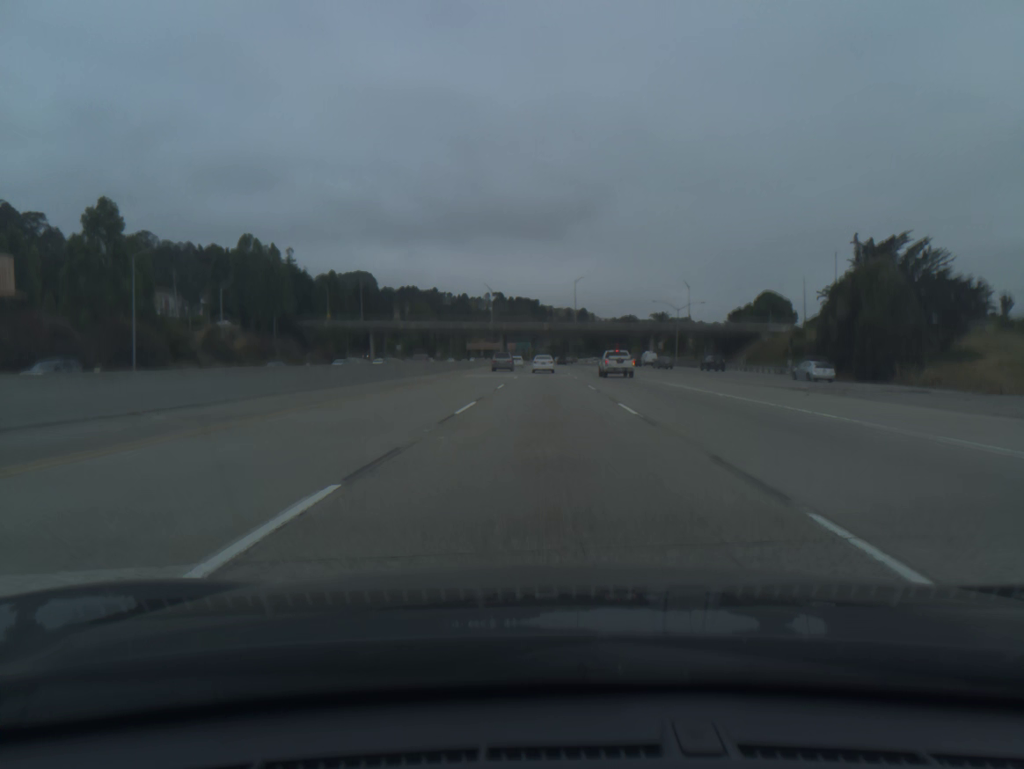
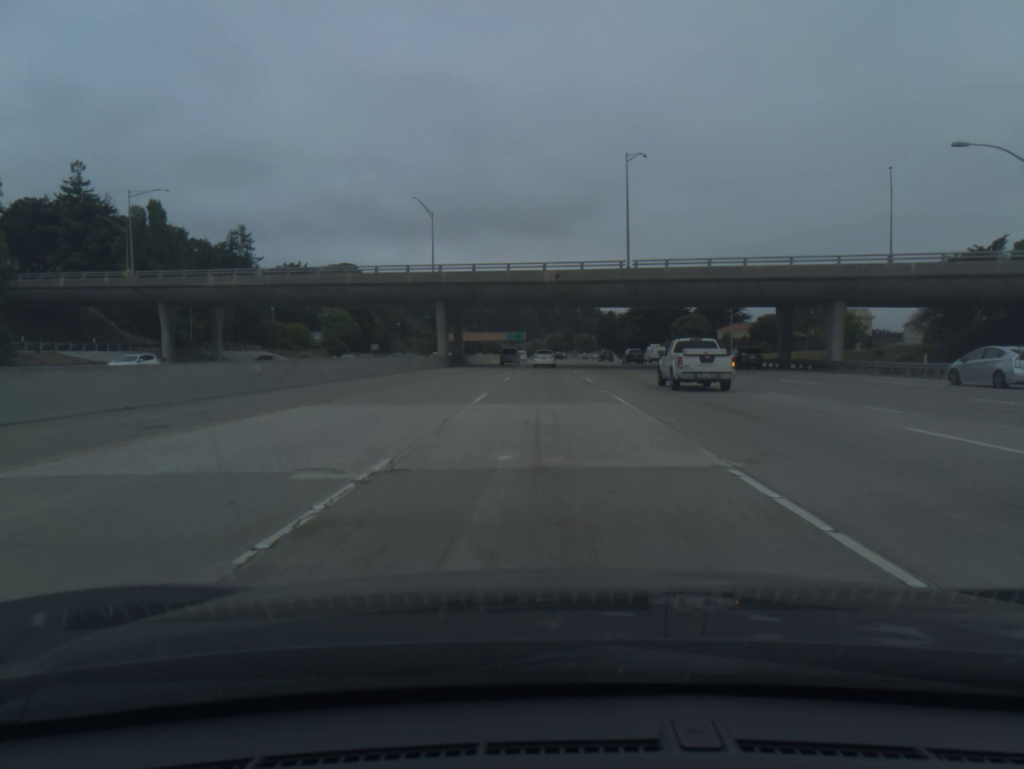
(+0.2, +99.3) m; 0°
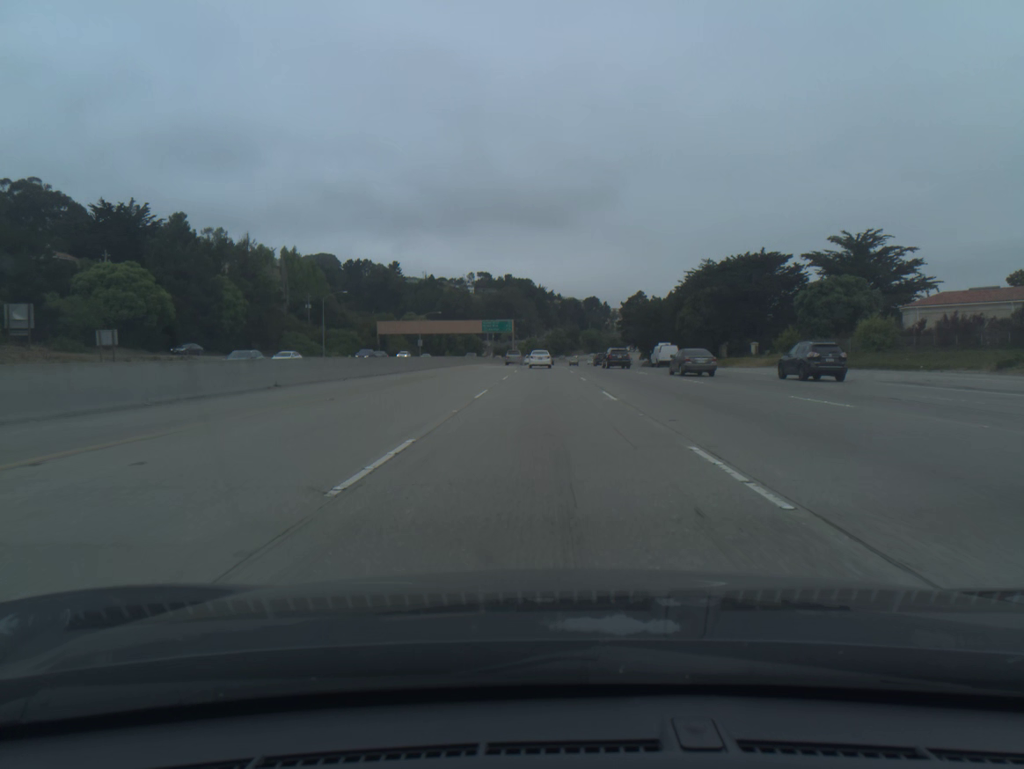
(+0.3, +98.3) m; 0°
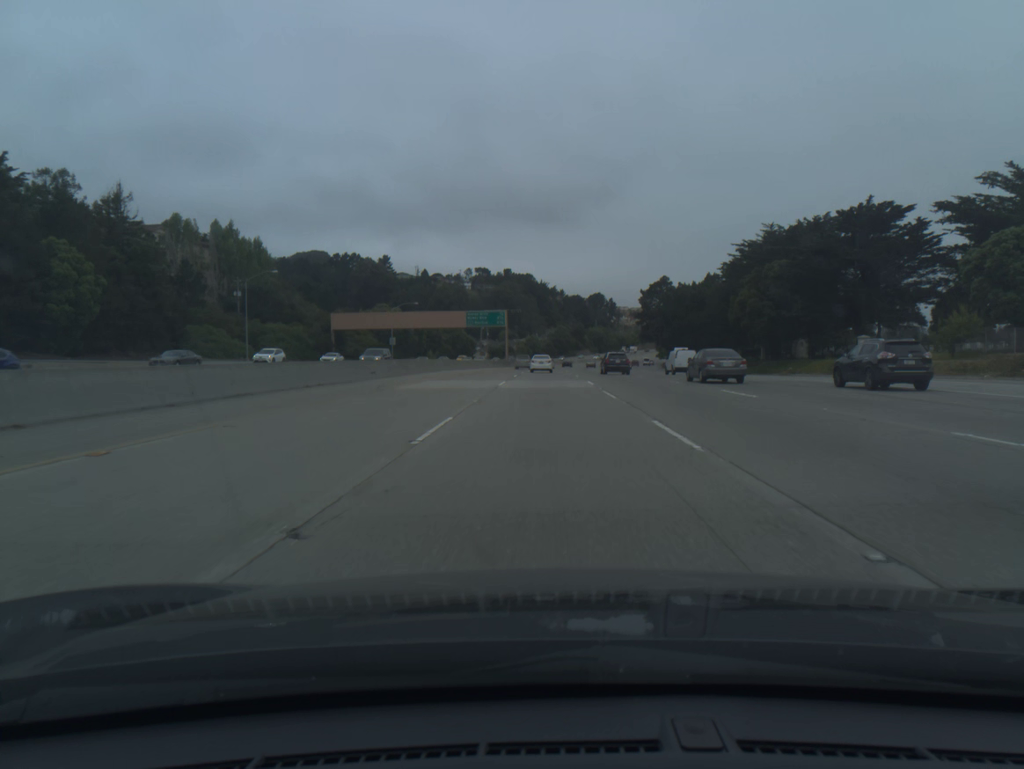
(-0.1, +39.1) m; 0°
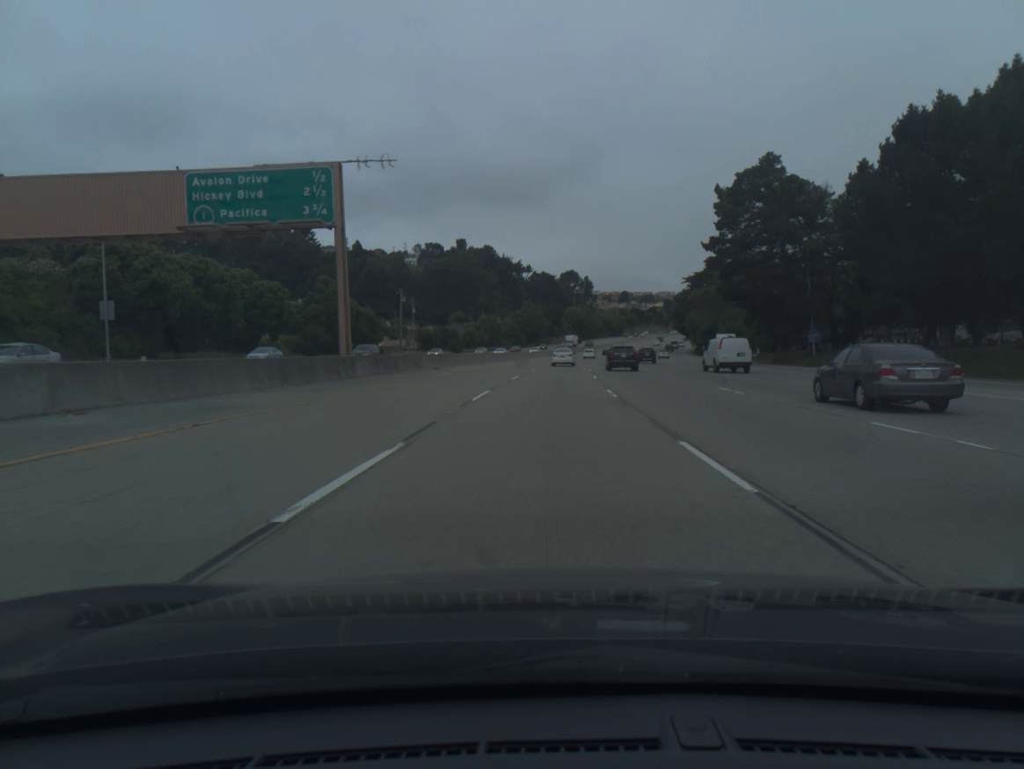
(+1.2, +97.5) m; +2°
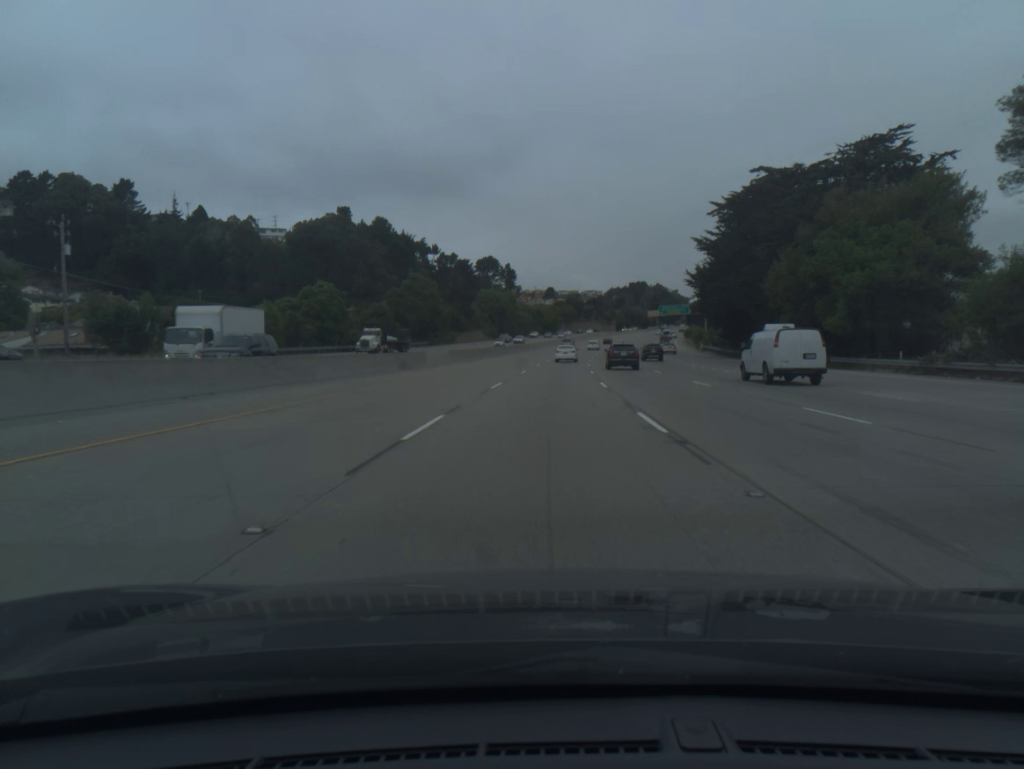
(+4.6, +97.0) m; +6°
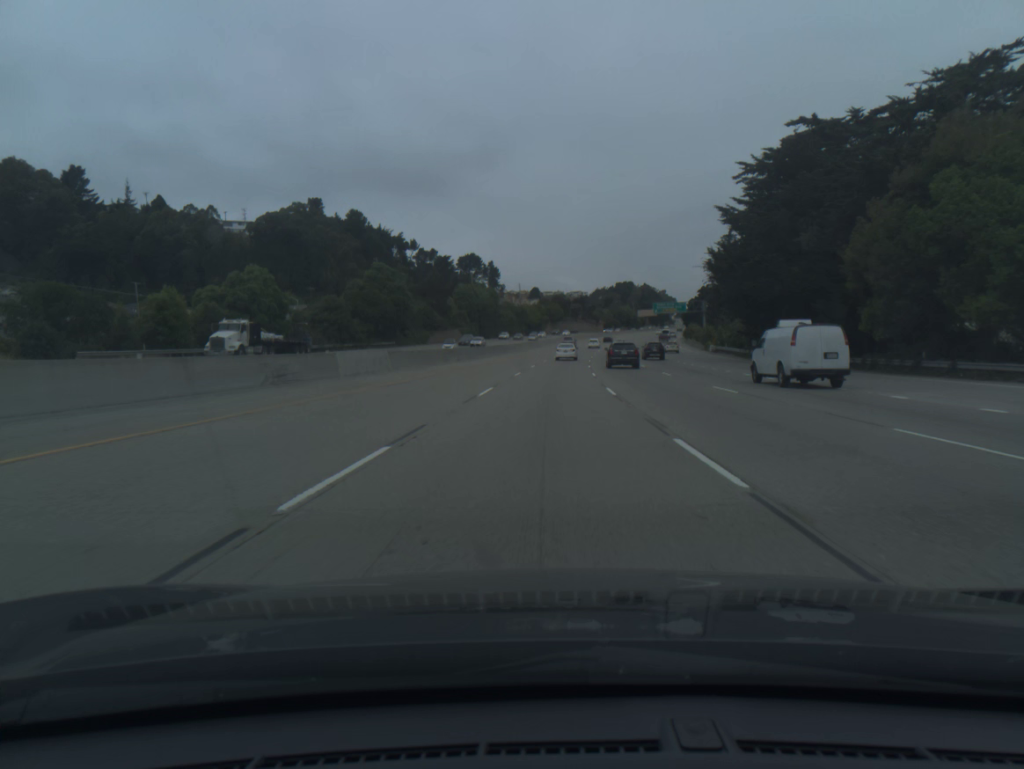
(+0.2, +19.4) m; +1°
